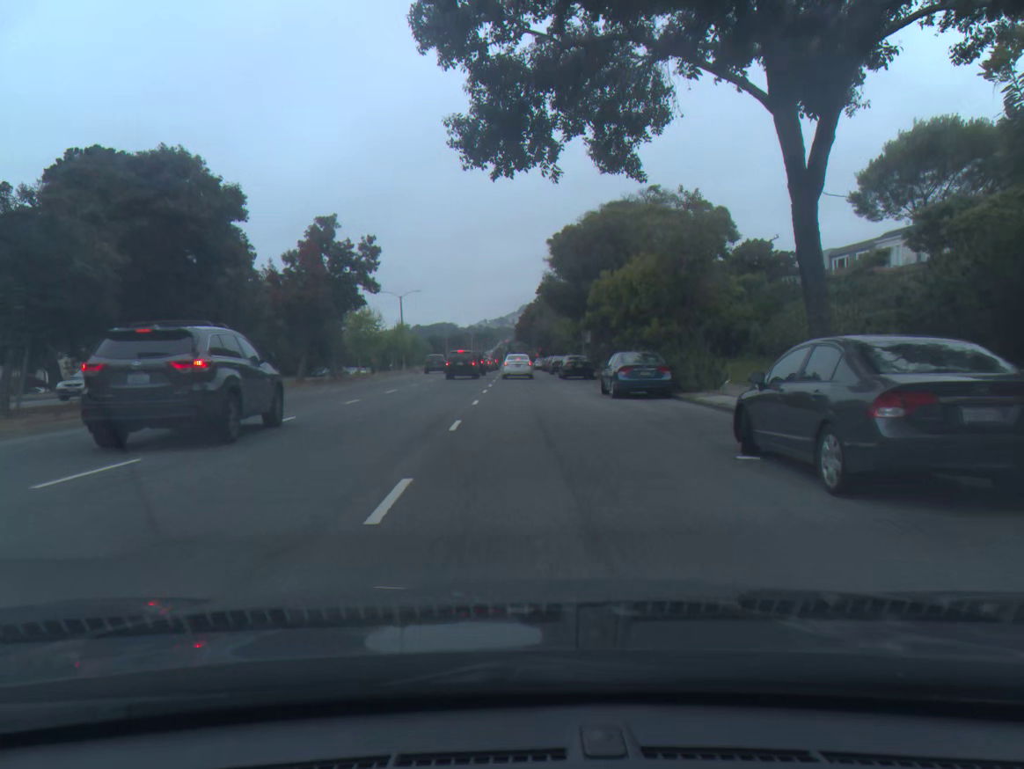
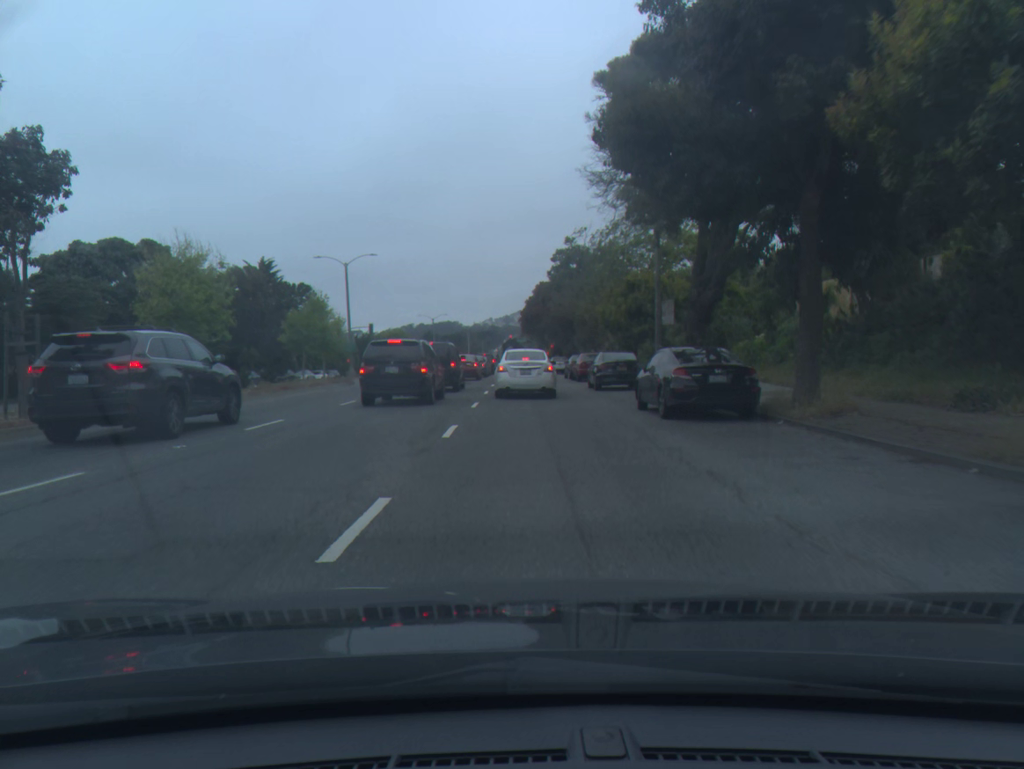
(-0.2, +30.0) m; 0°
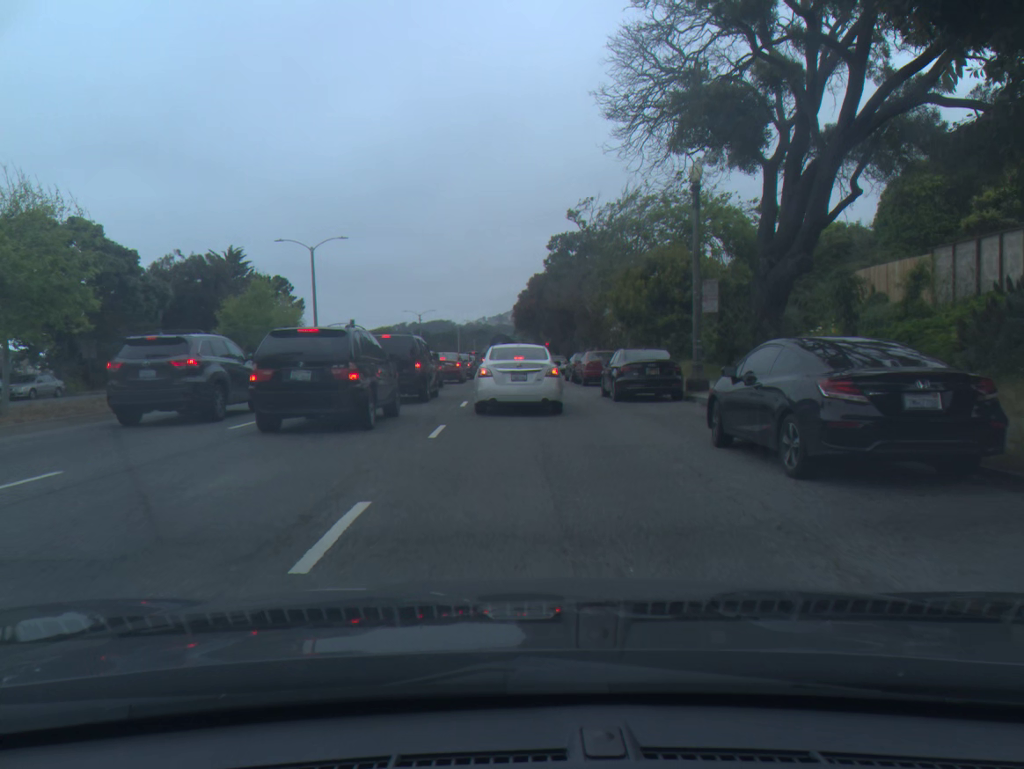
(0.0, +7.7) m; 0°
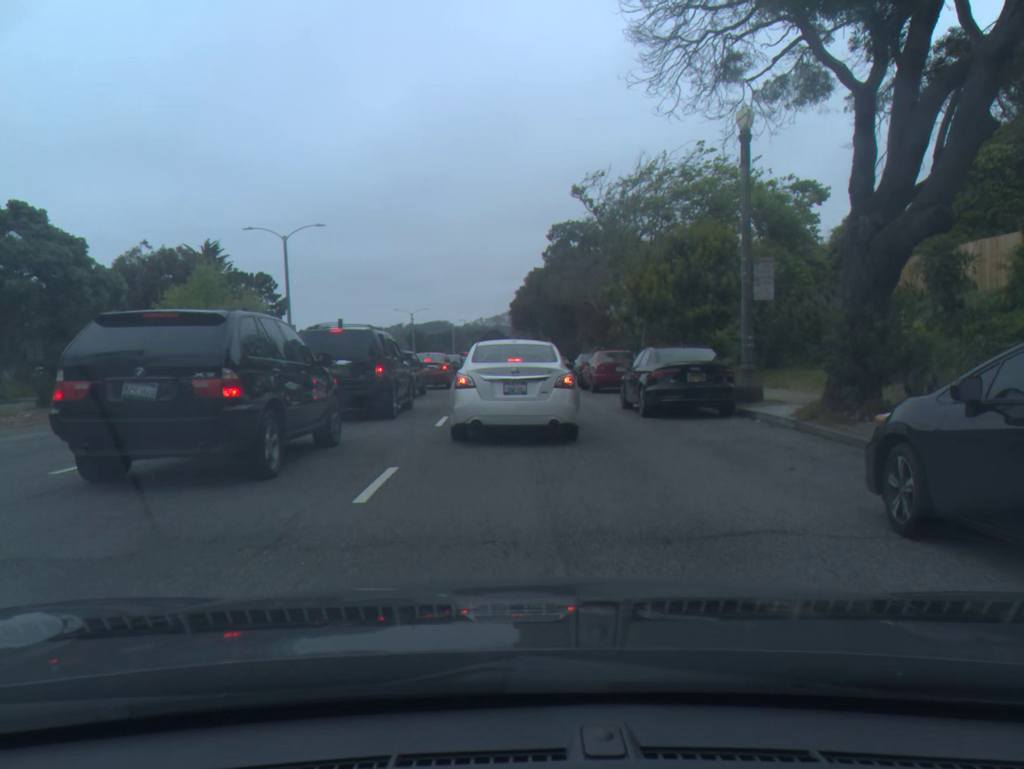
(0.0, +5.2) m; +1°
